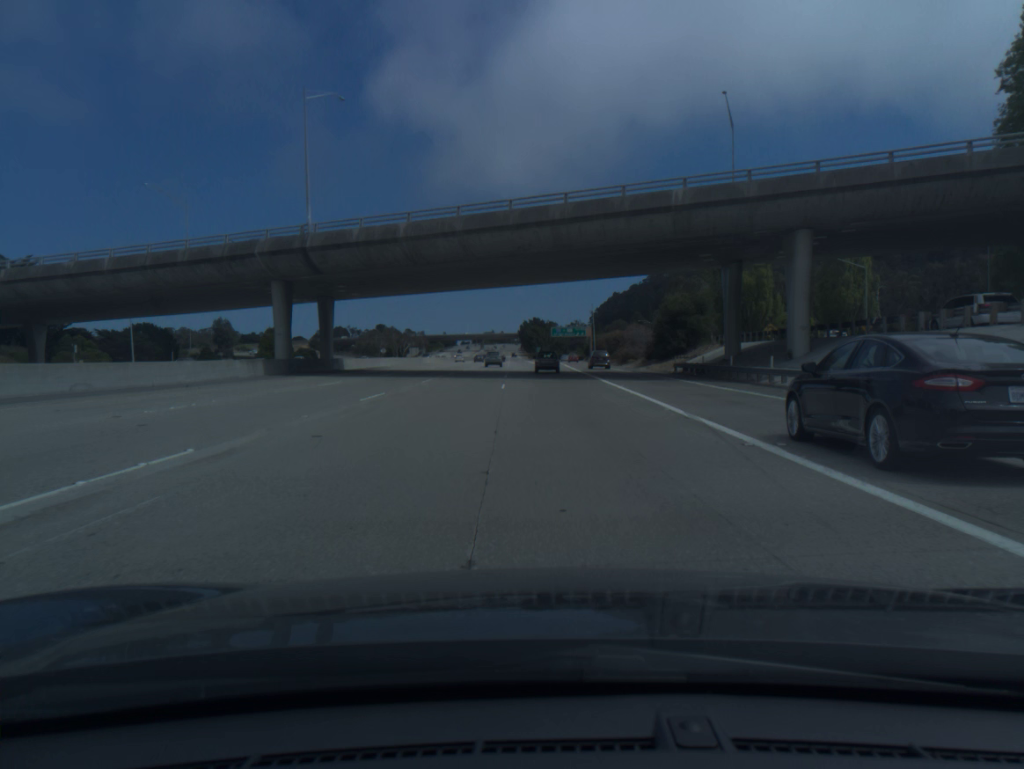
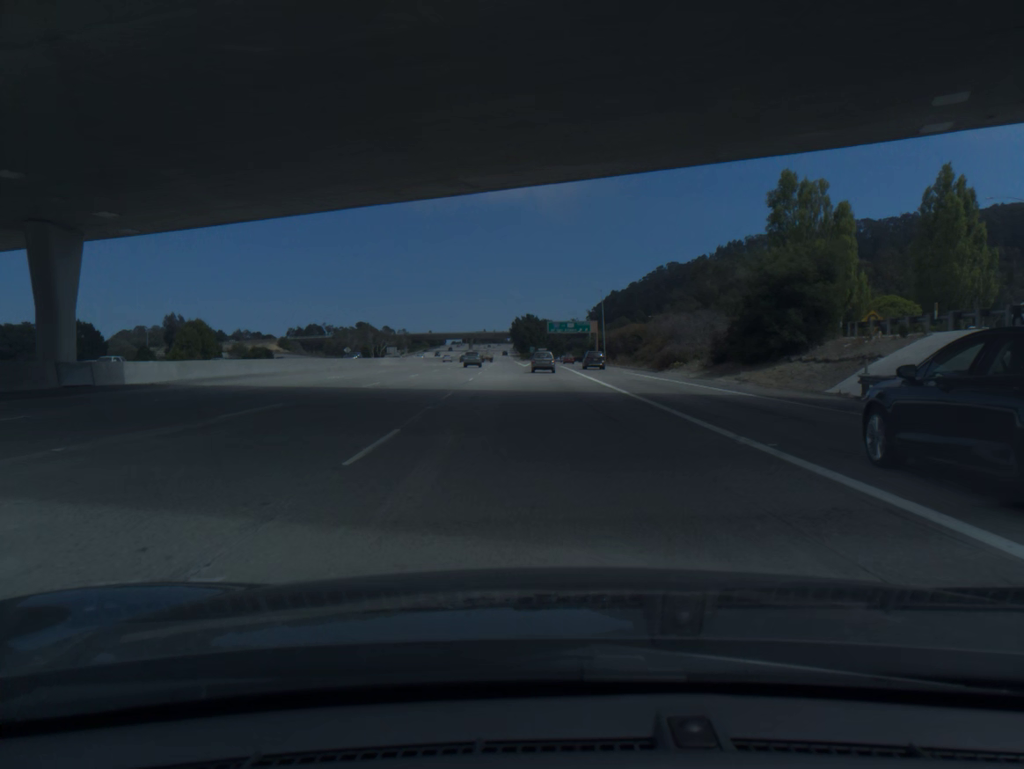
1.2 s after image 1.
(+0.1, +35.2) m; 0°
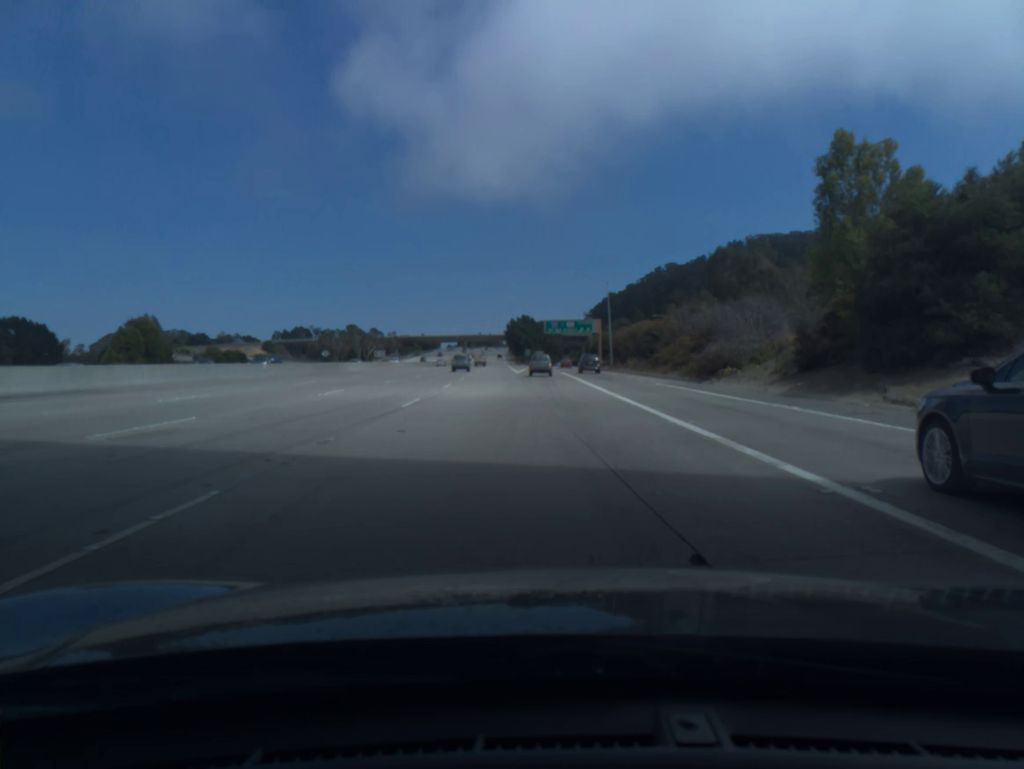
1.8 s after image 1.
(0.0, +17.9) m; 0°
